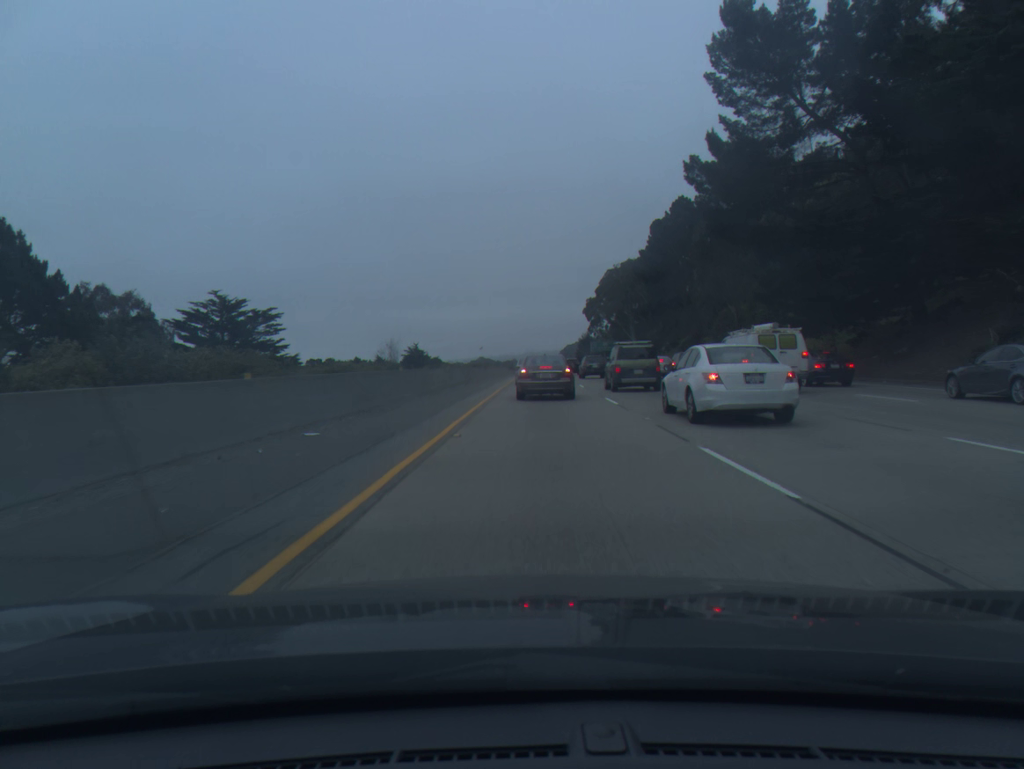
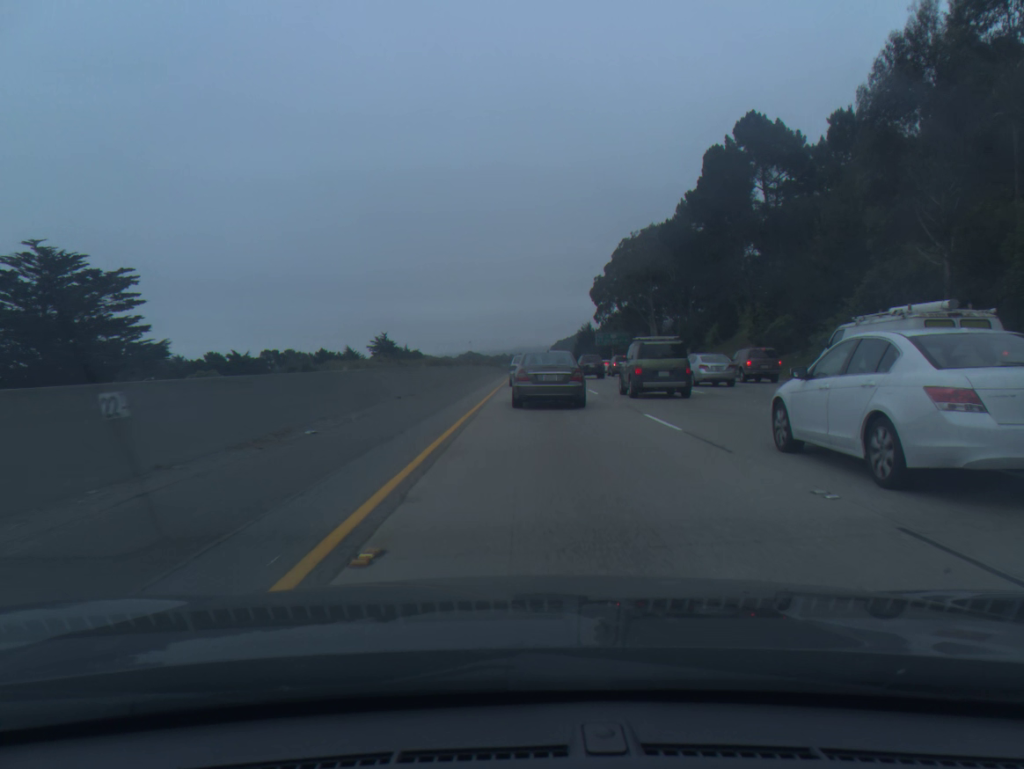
(+0.3, +37.5) m; +1°
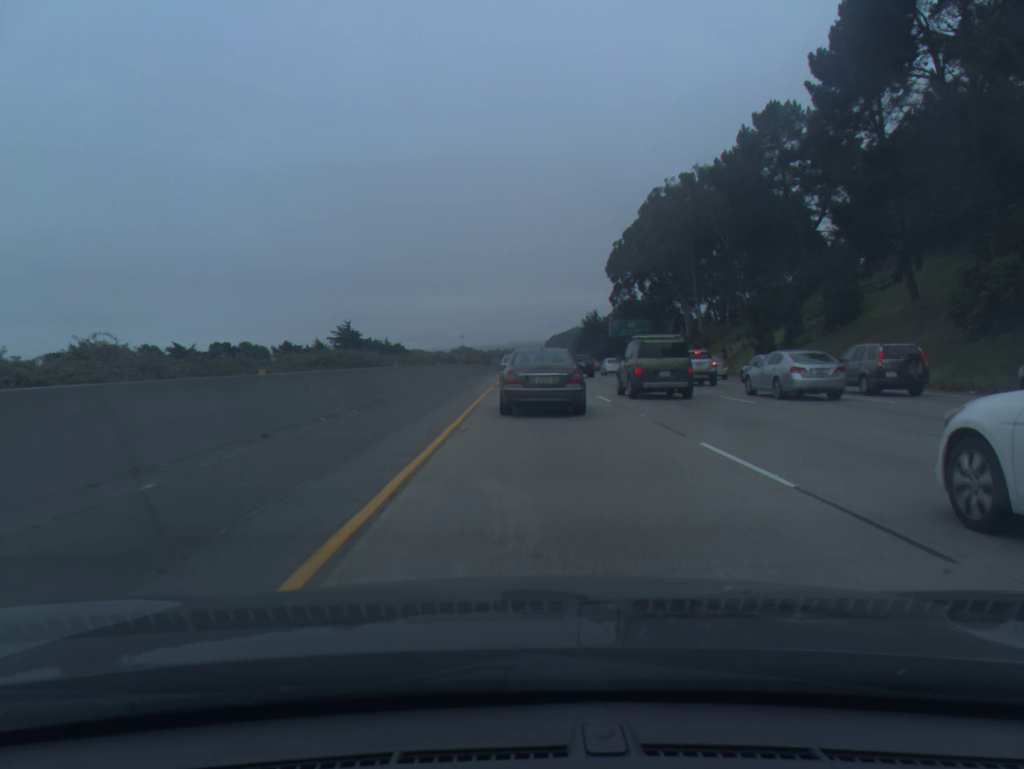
(+0.2, +35.1) m; 0°
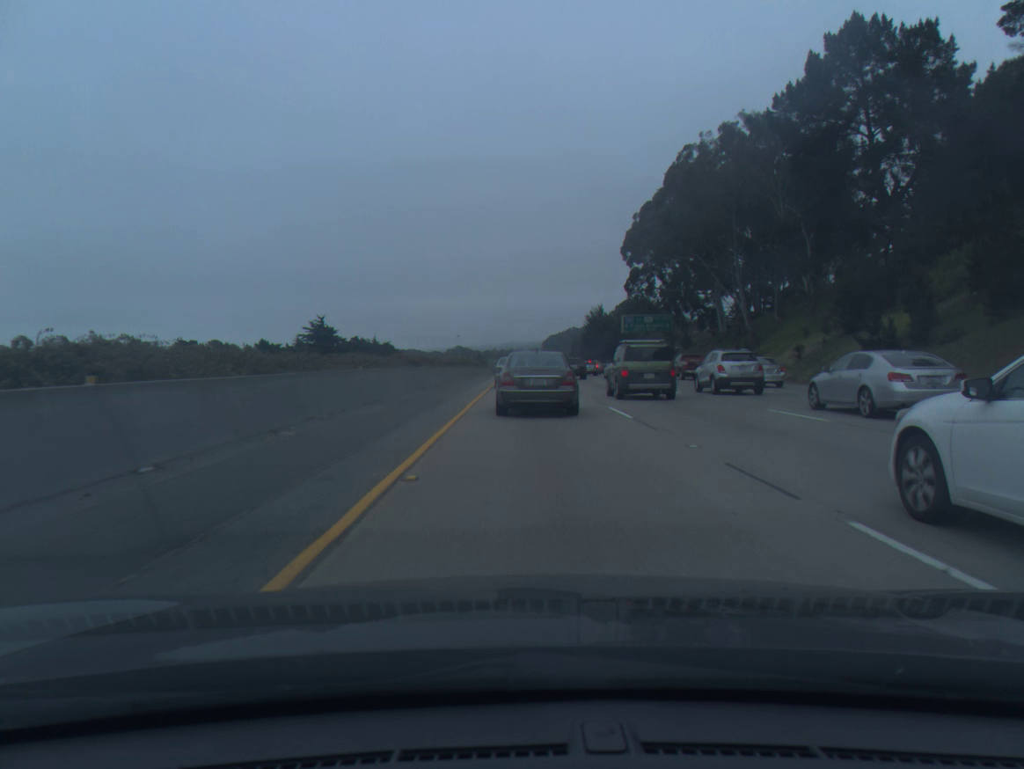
(0.0, +19.9) m; 0°
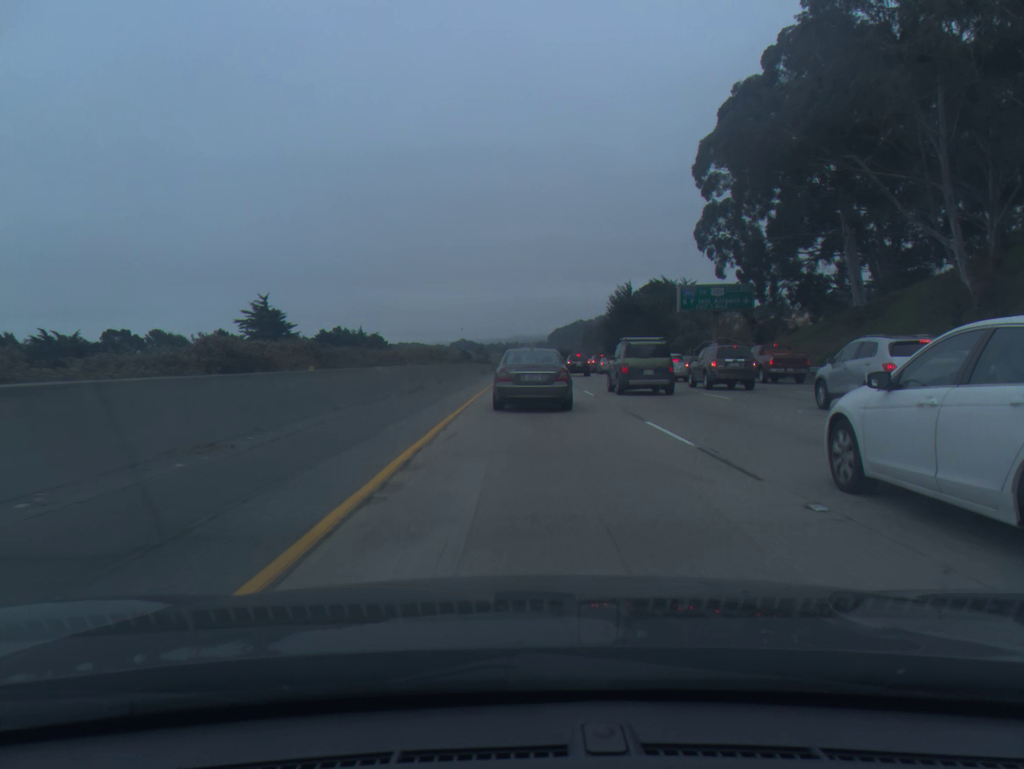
(-0.1, +34.9) m; 0°
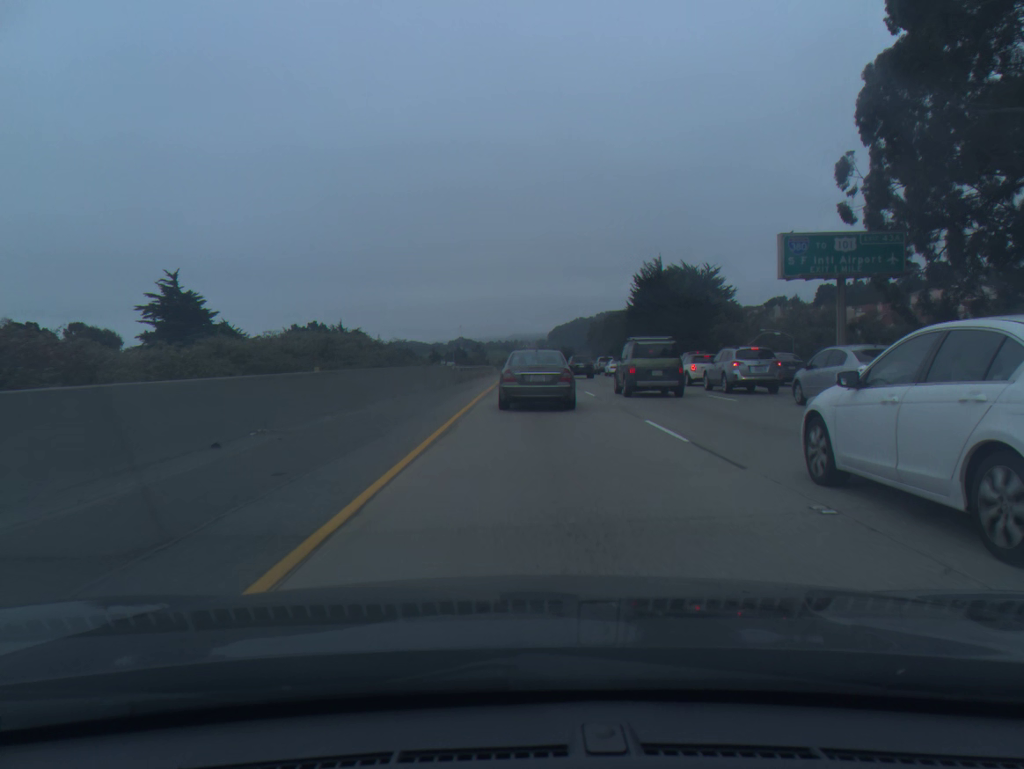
(0.0, +28.7) m; 0°
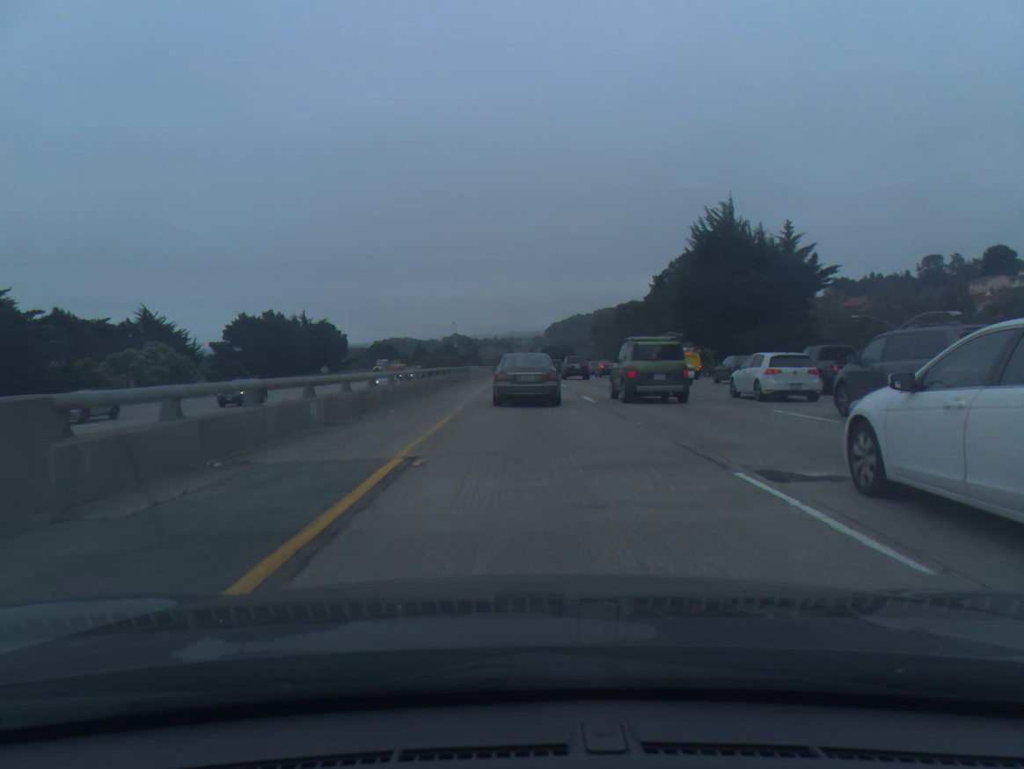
(+0.2, +36.2) m; 0°
